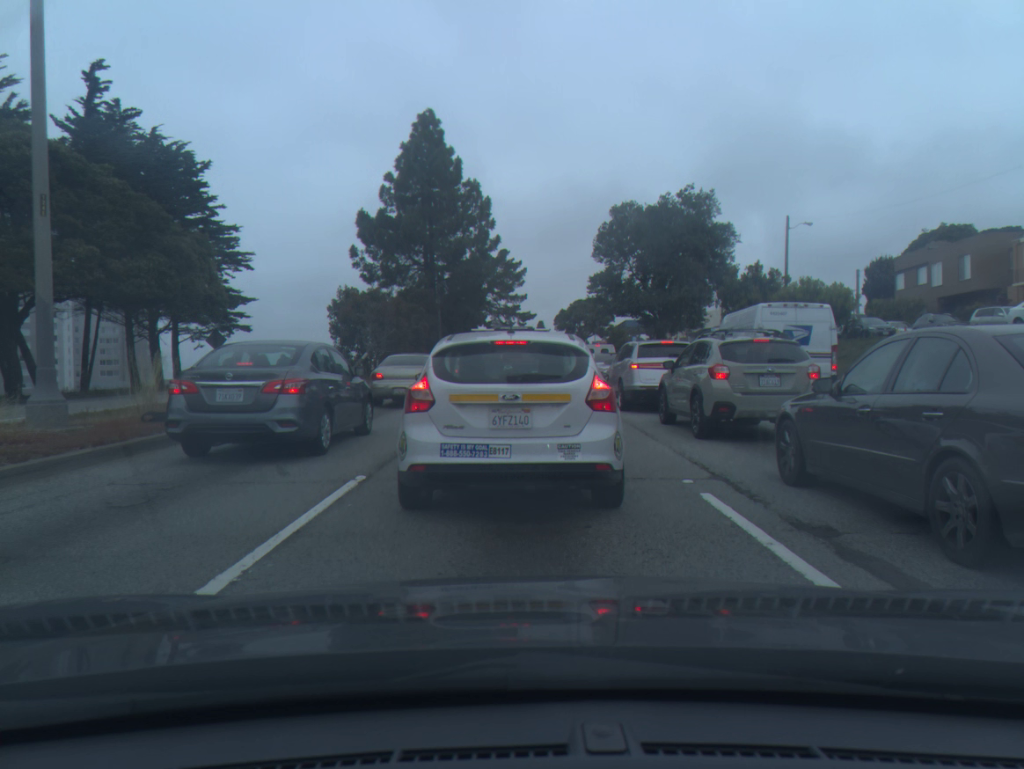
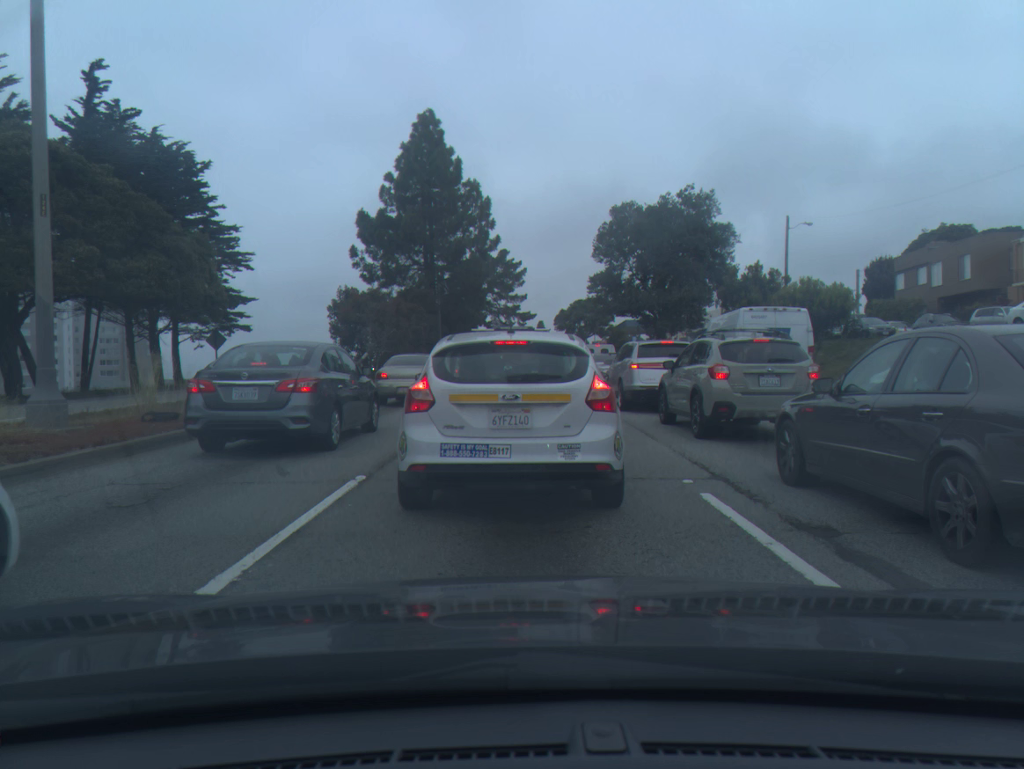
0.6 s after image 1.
(0.0, 0.0) m; 0°
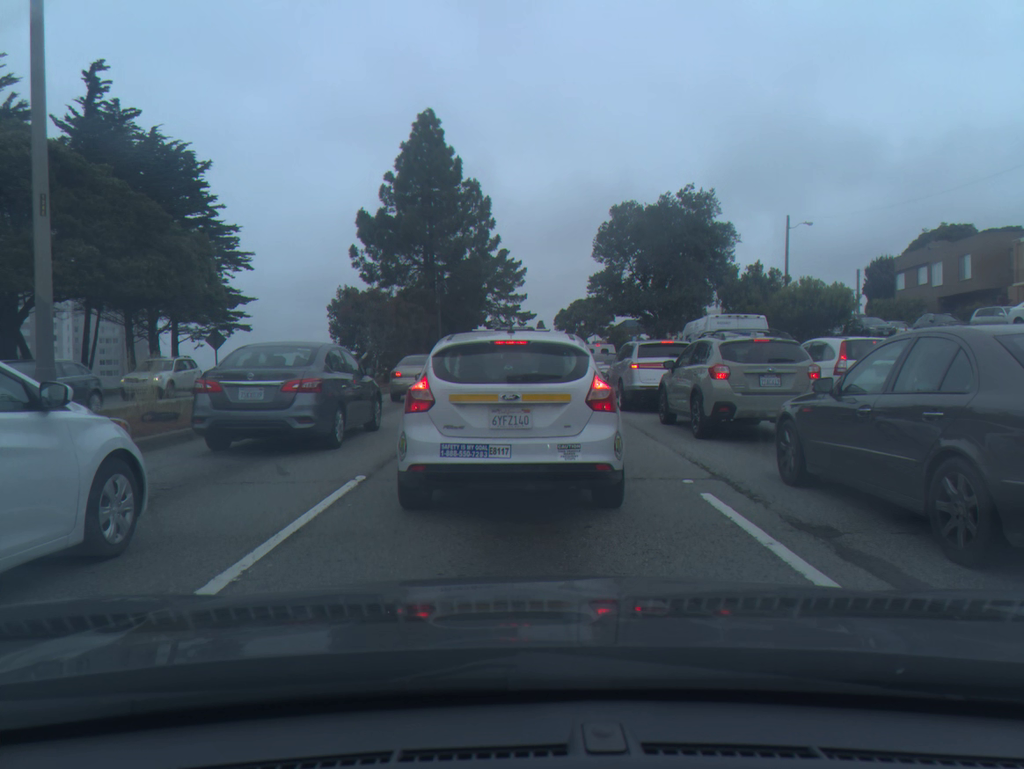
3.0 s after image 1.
(0.0, -0.1) m; 0°
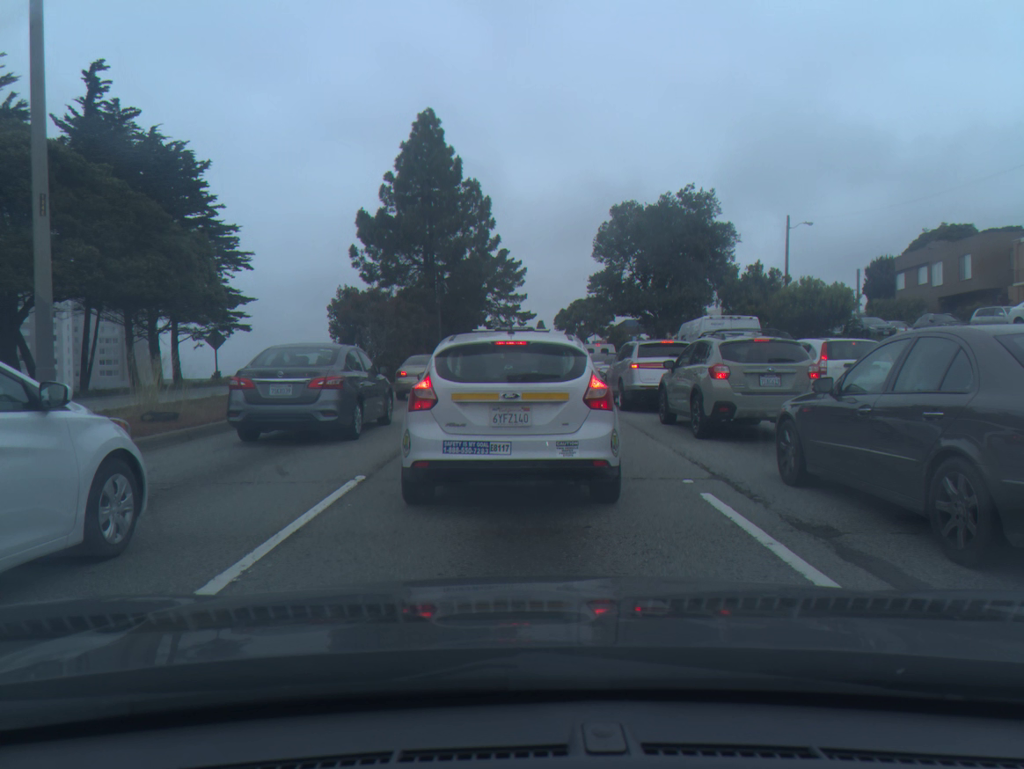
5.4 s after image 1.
(0.0, 0.0) m; 0°
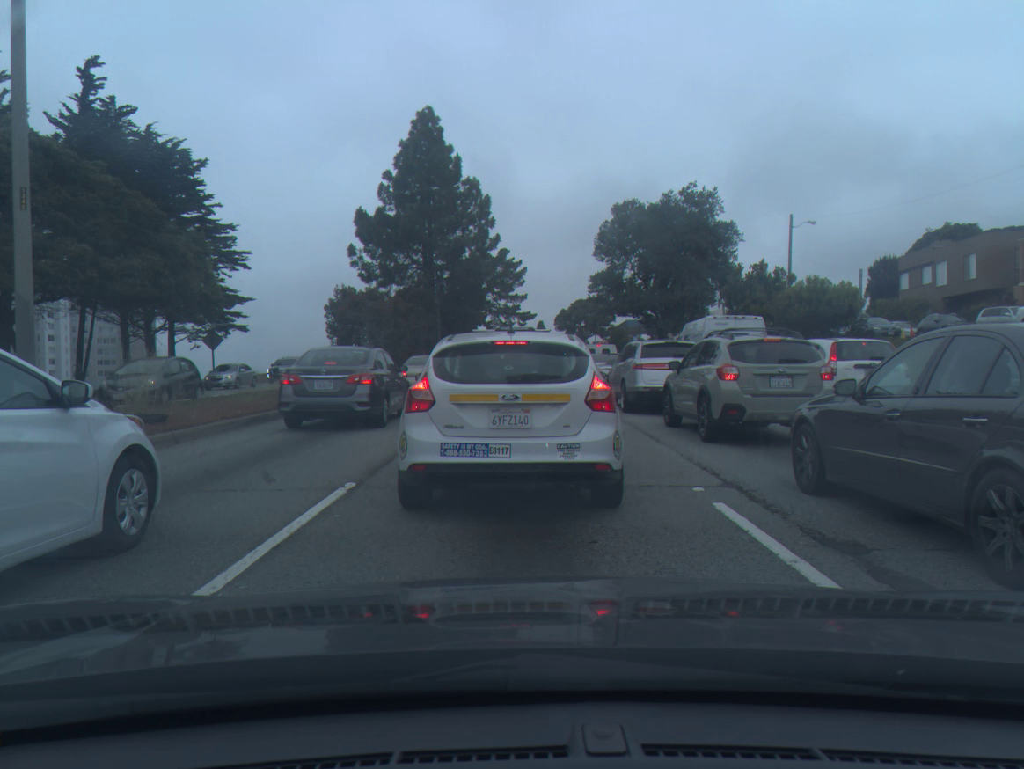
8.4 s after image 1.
(0.0, +0.4) m; 0°
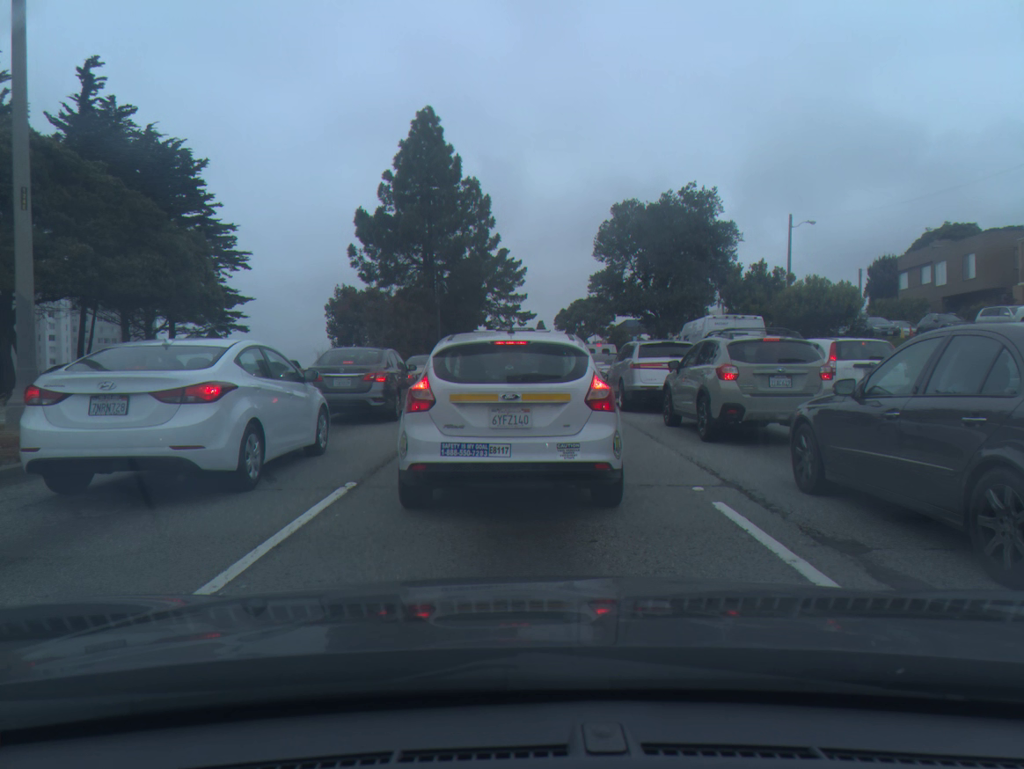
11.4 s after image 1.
(0.0, 0.0) m; 0°
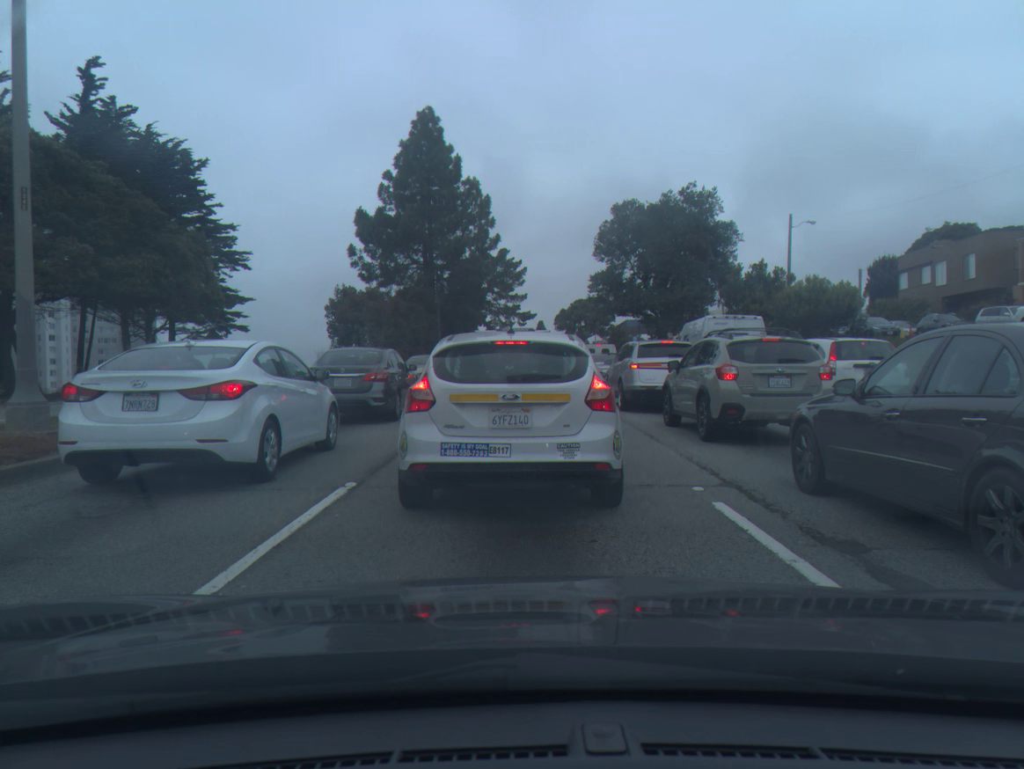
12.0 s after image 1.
(0.0, 0.0) m; 0°
